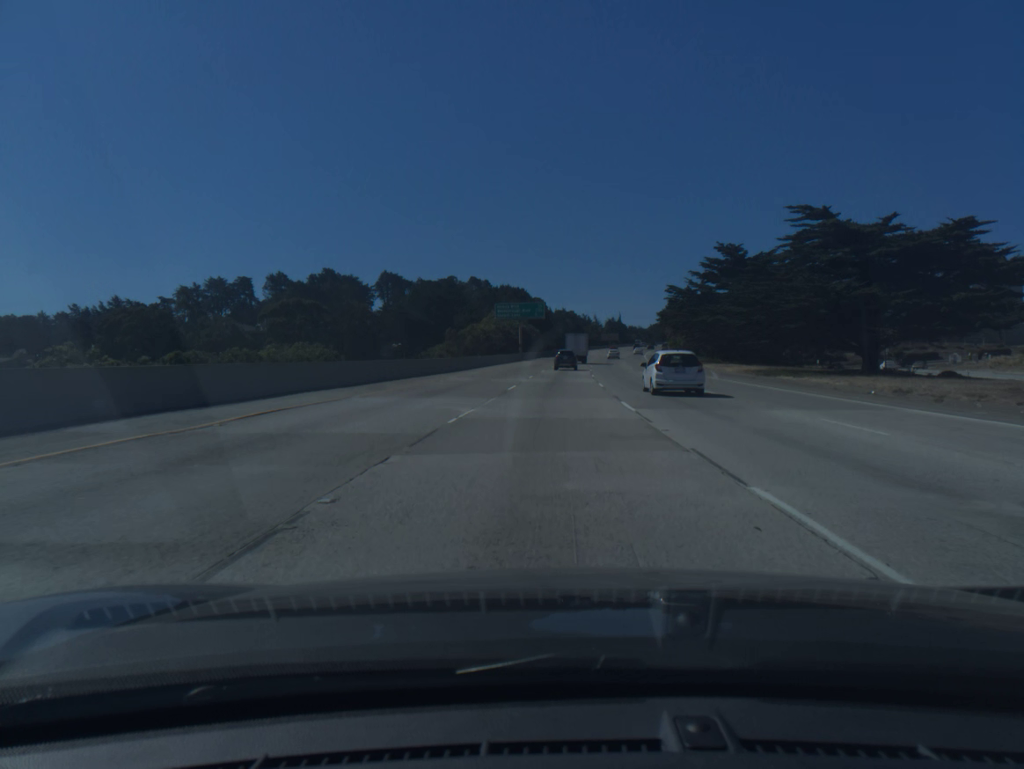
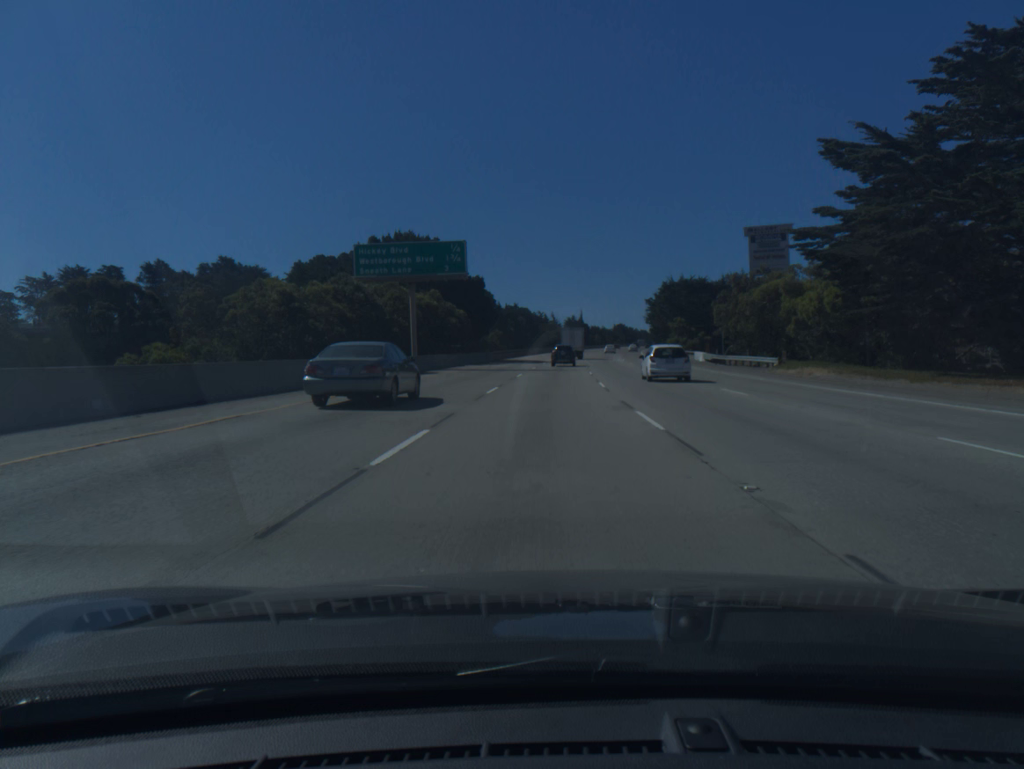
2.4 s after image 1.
(+1.9, +64.2) m; +3°
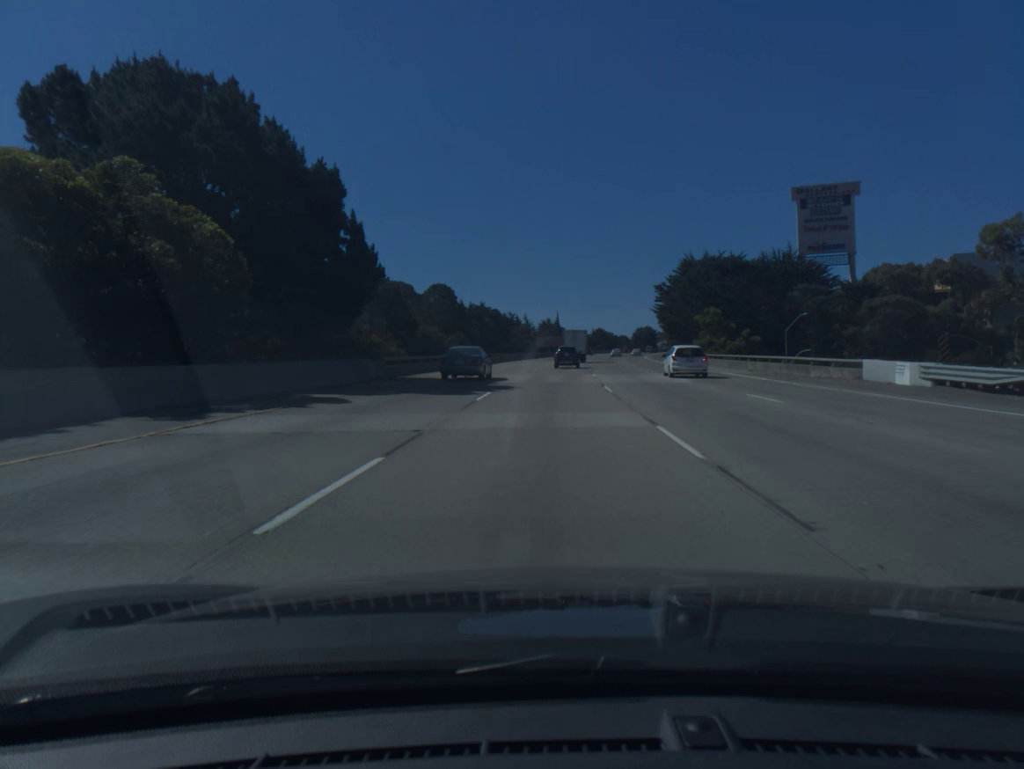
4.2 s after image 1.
(+0.8, +47.2) m; +2°
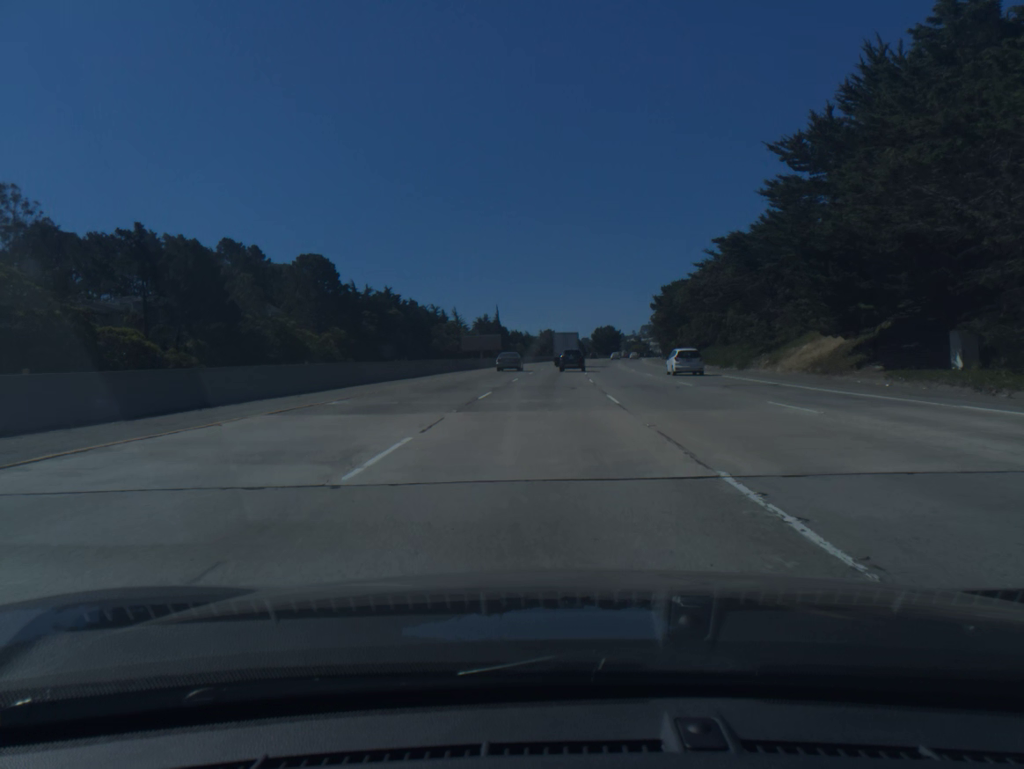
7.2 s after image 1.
(+2.7, +76.7) m; +4°
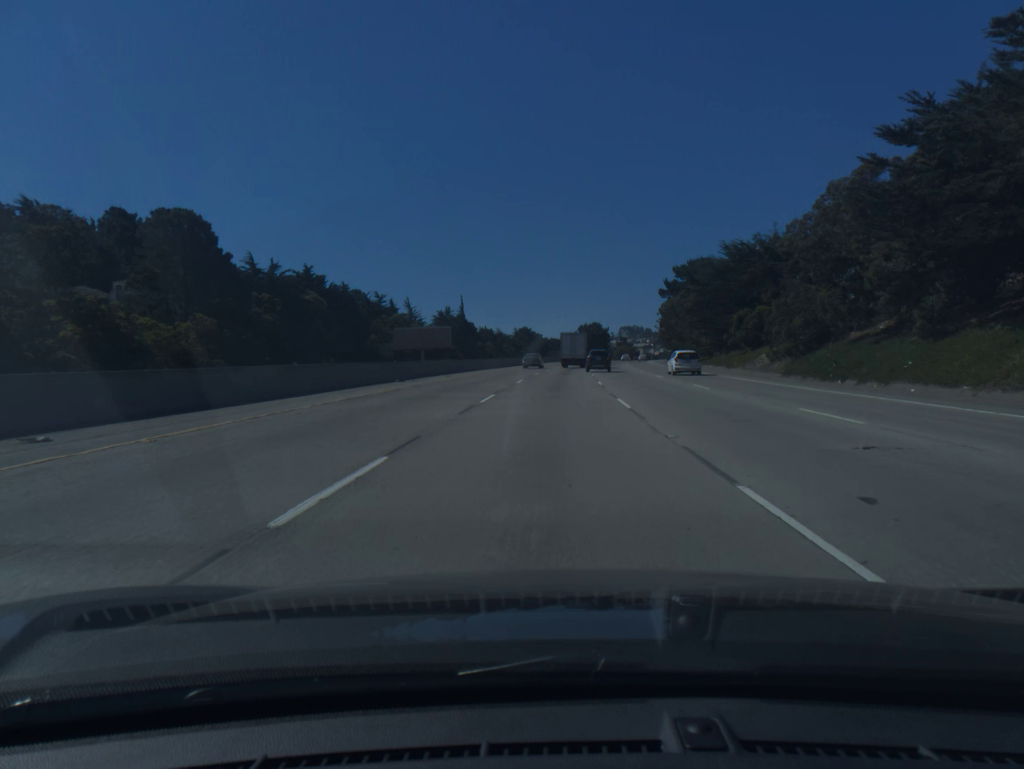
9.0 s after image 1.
(+0.6, +45.7) m; +2°
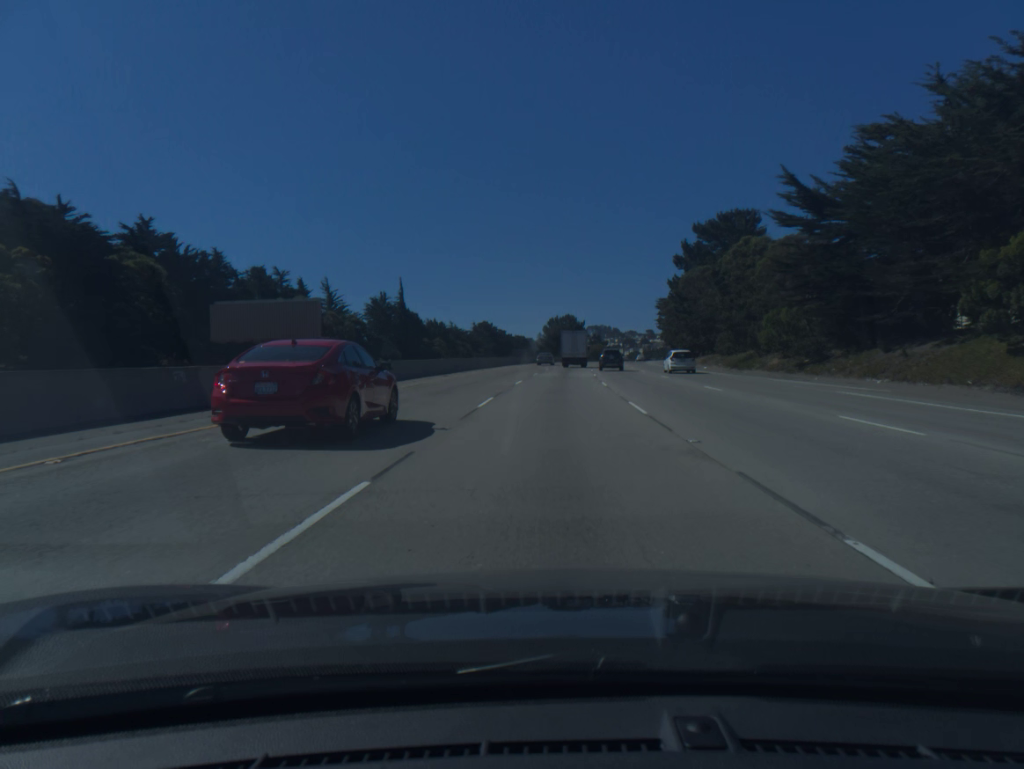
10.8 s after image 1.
(+0.8, +45.7) m; +2°
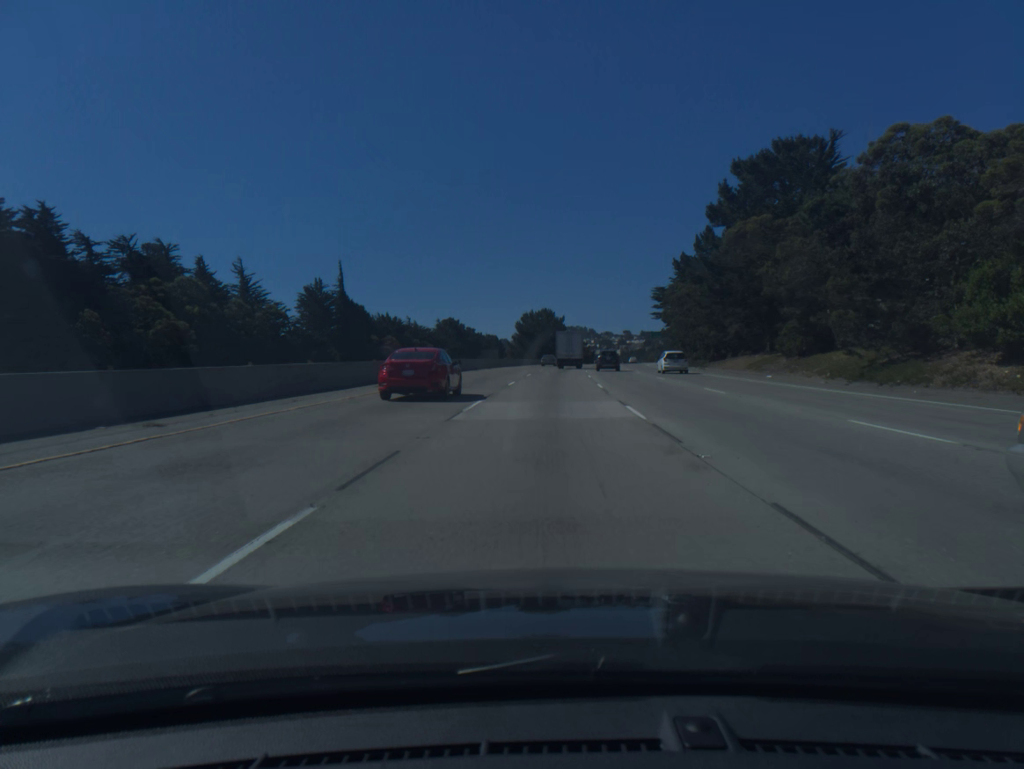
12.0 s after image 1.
(+0.5, +30.6) m; +2°
